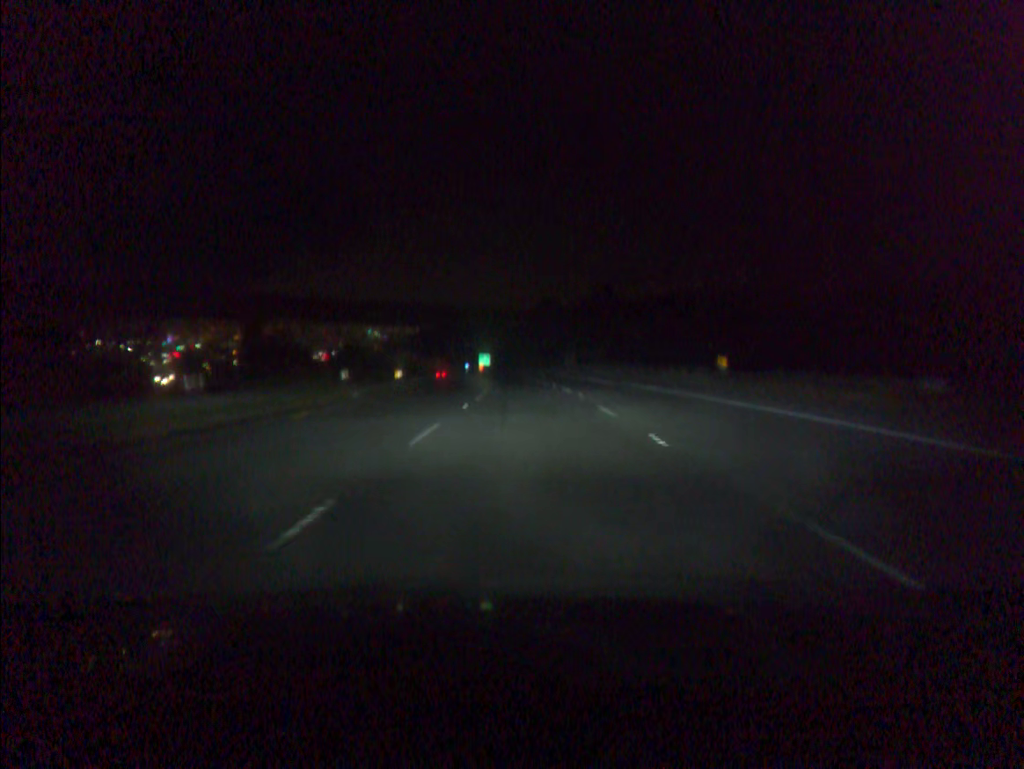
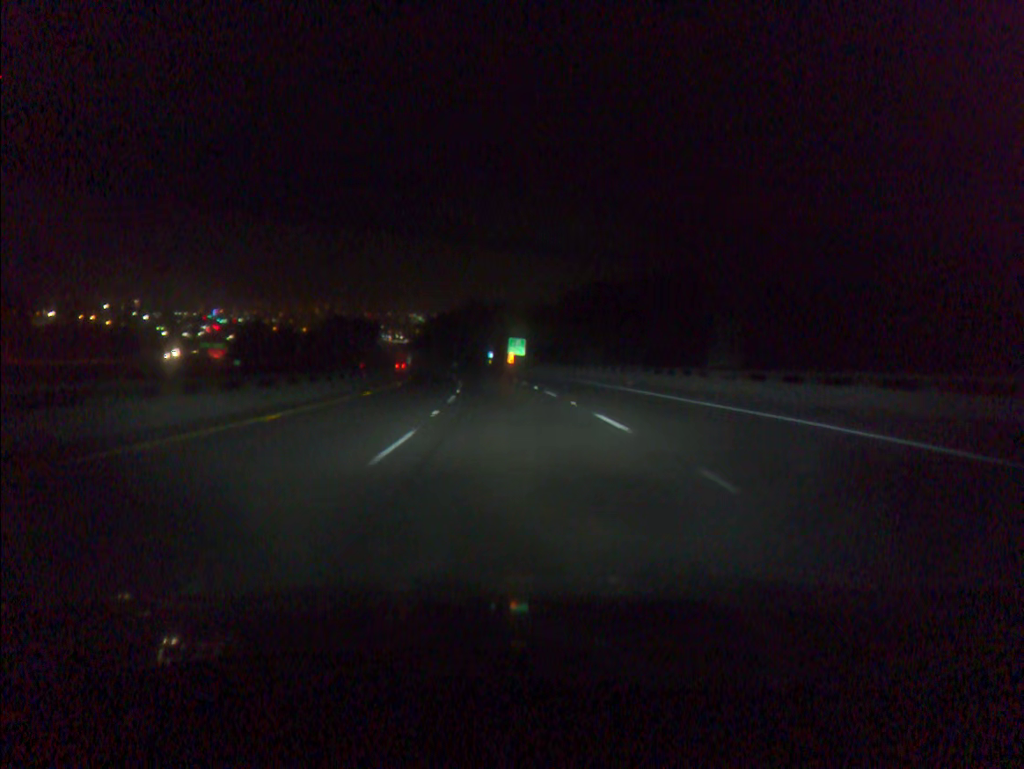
(-0.9, +62.8) m; -3°
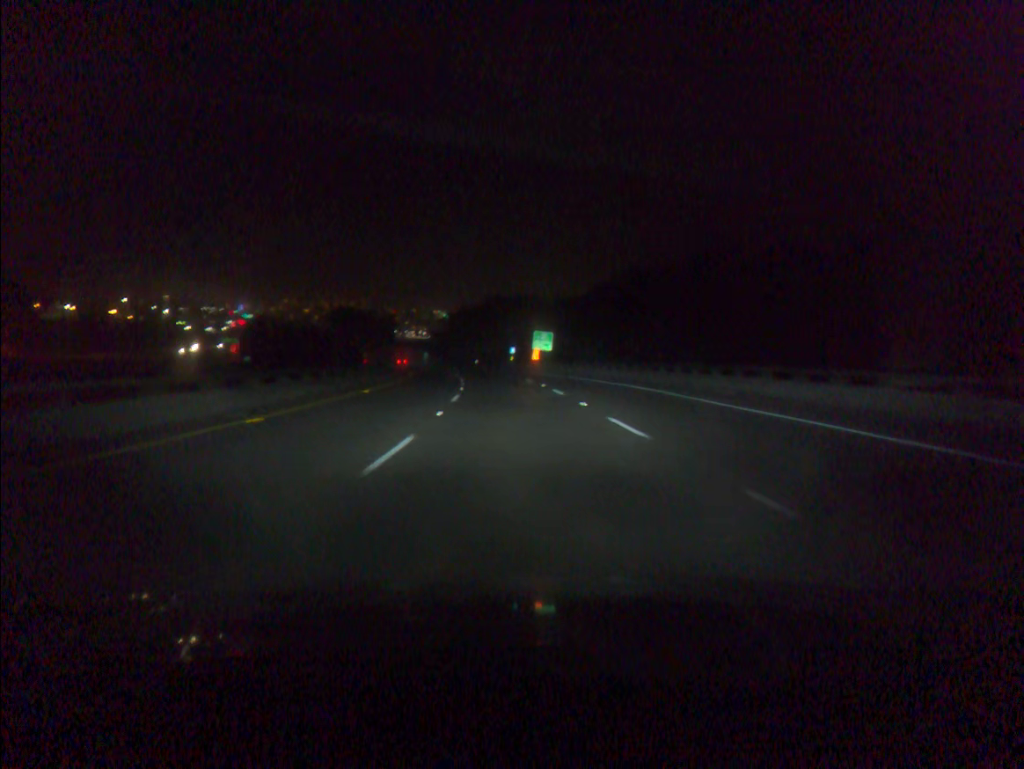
(-0.2, +15.8) m; -2°
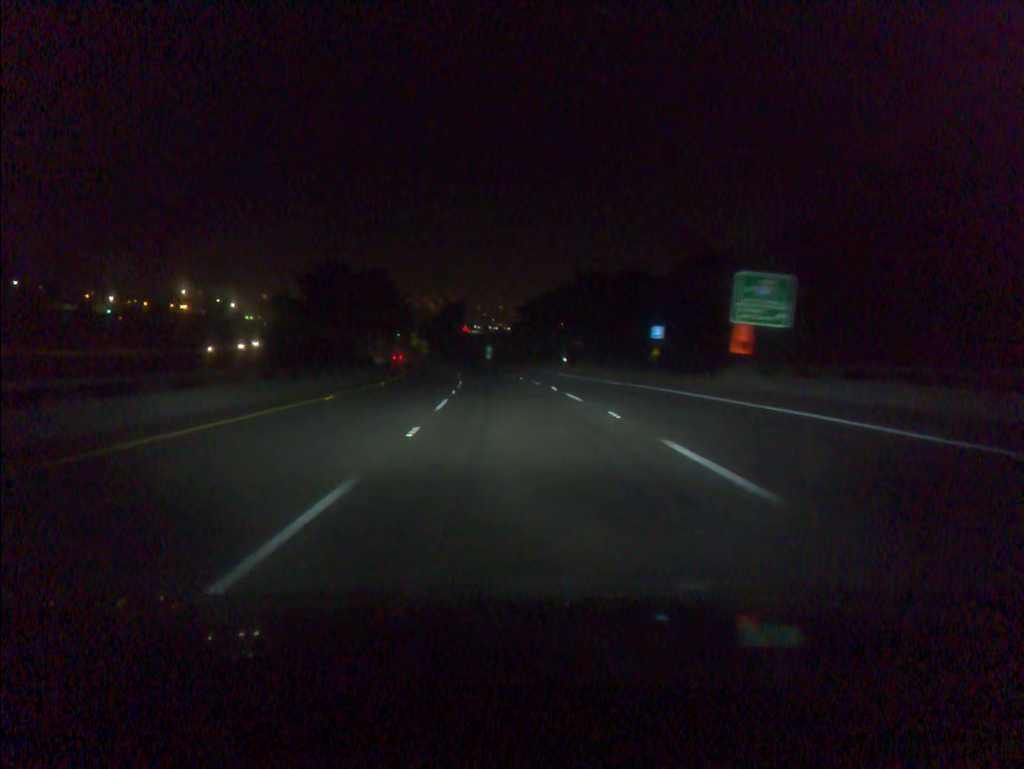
(-3.3, +63.3) m; -6°
